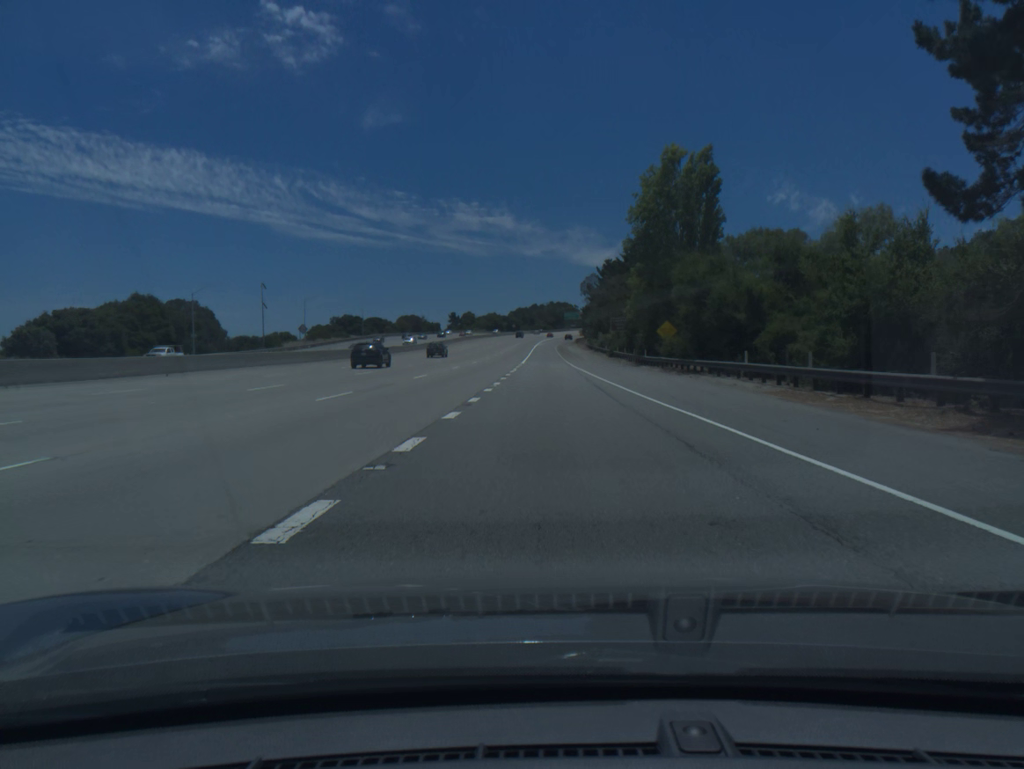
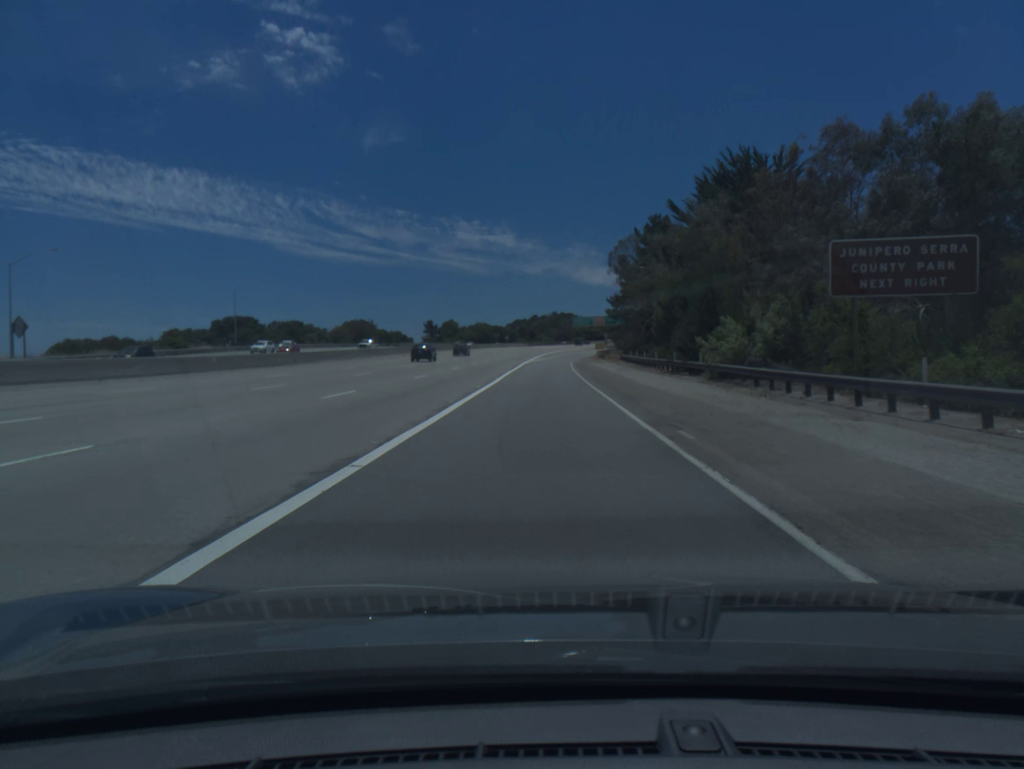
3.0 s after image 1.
(+0.5, +84.7) m; 0°
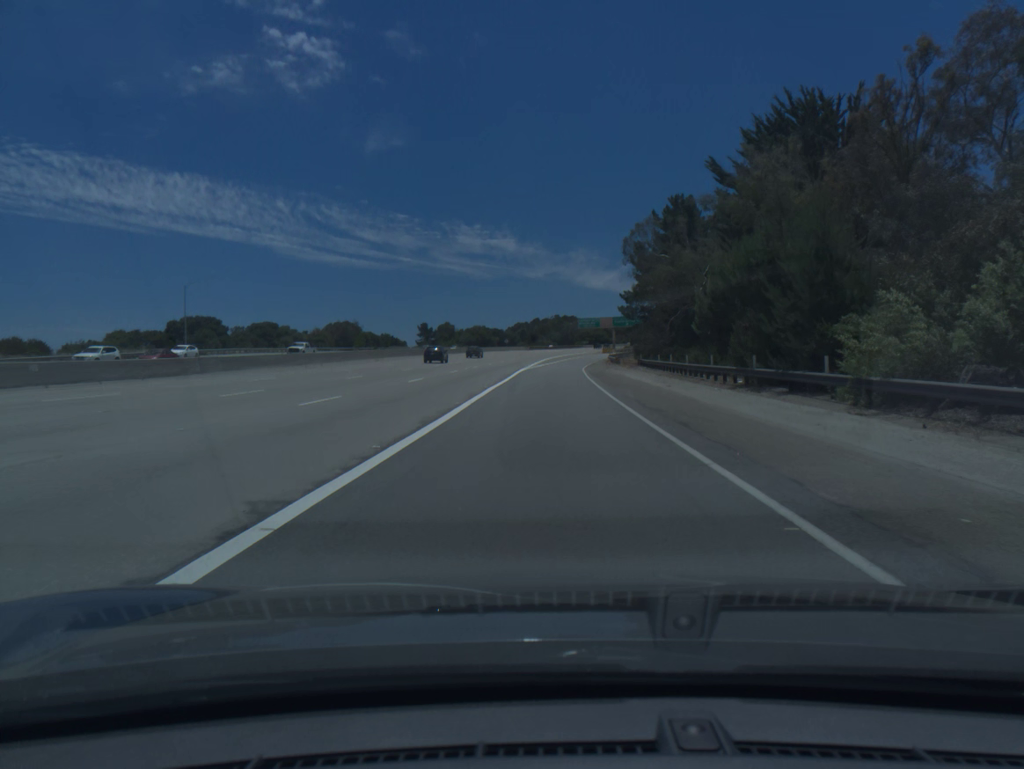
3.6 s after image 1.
(0.0, +16.8) m; 0°
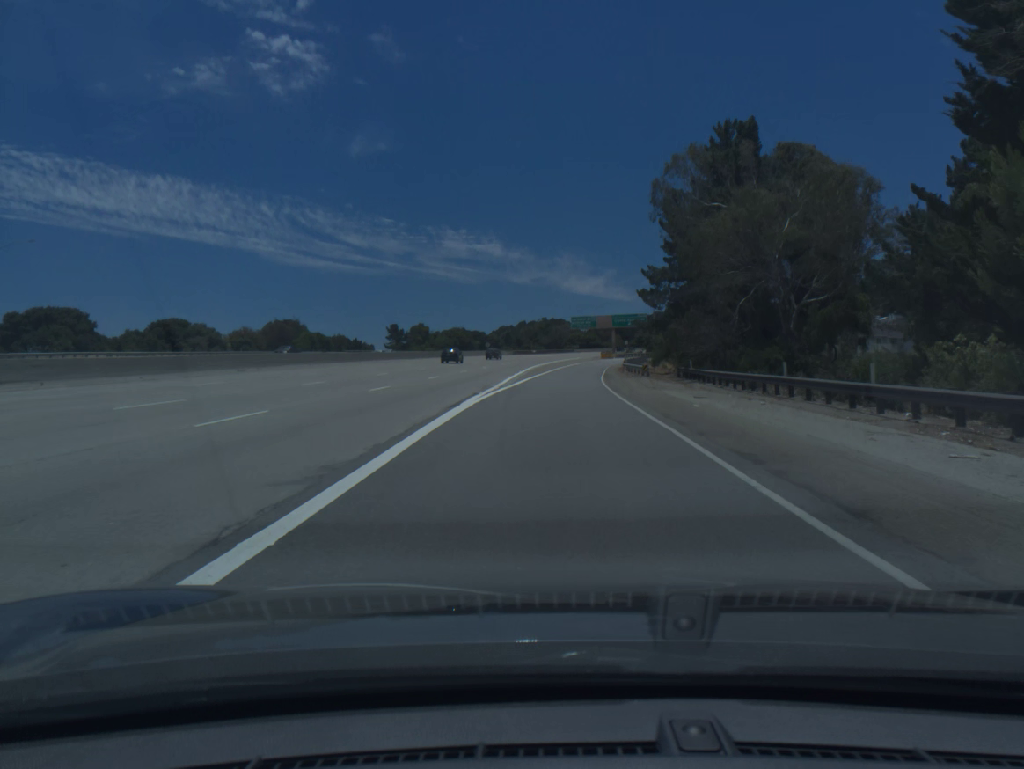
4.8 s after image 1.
(+0.2, +33.5) m; +1°
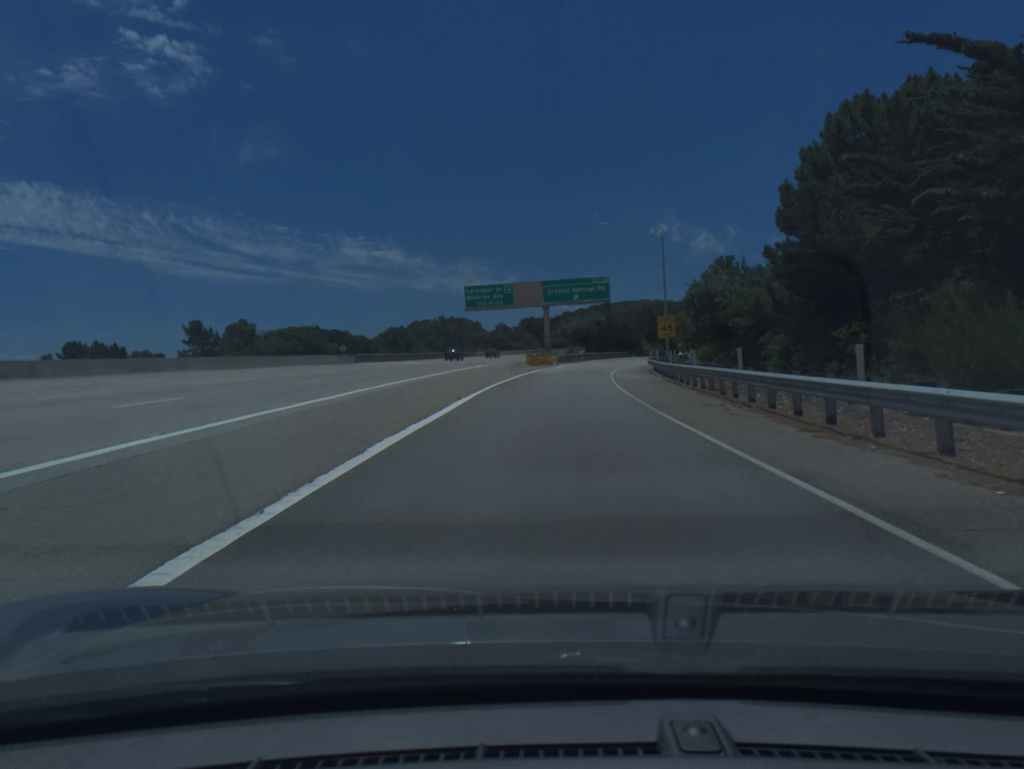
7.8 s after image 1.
(+4.1, +80.5) m; +7°
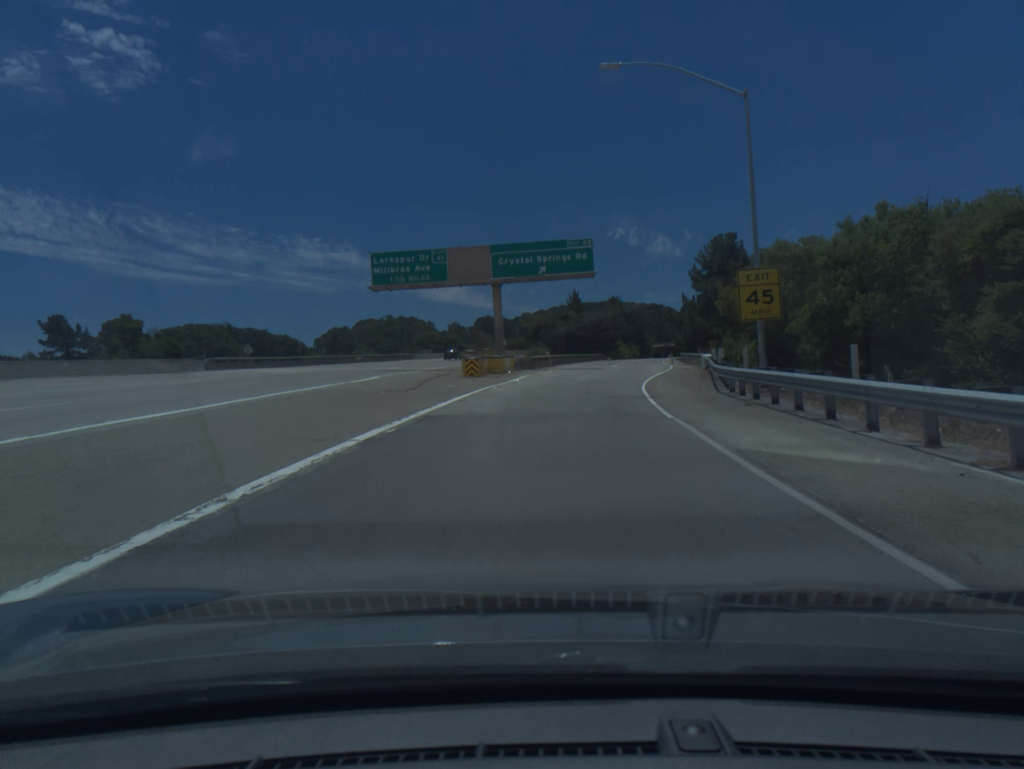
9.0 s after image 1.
(+0.8, +29.9) m; +3°
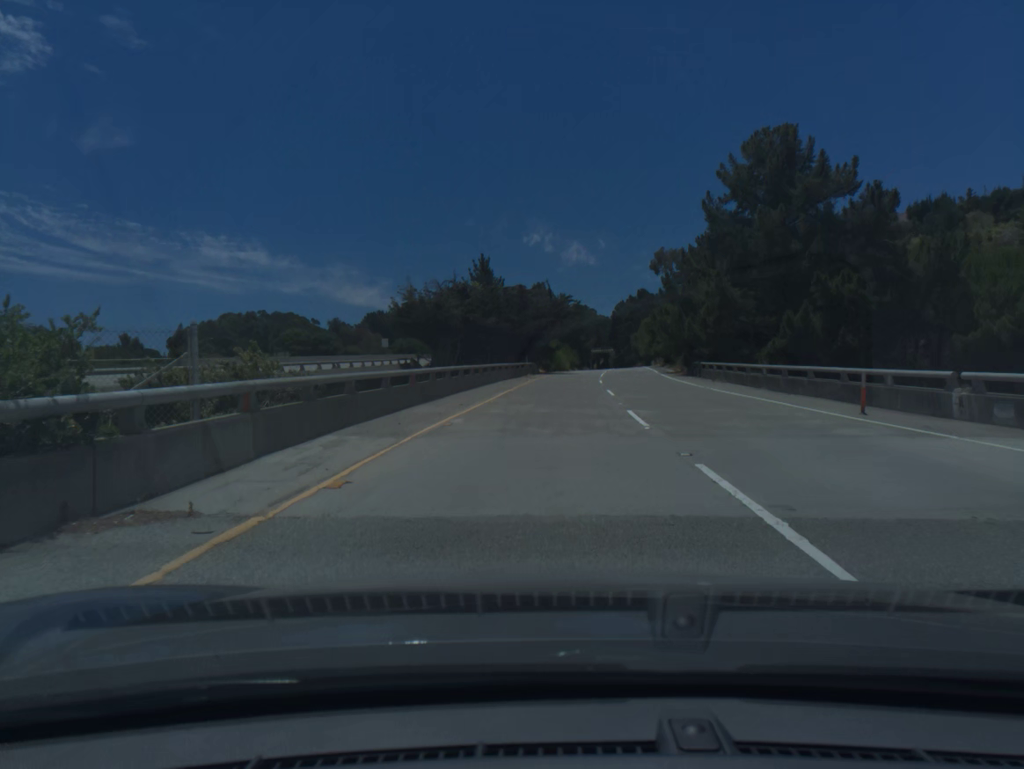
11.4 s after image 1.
(+3.1, +56.3) m; +6°
